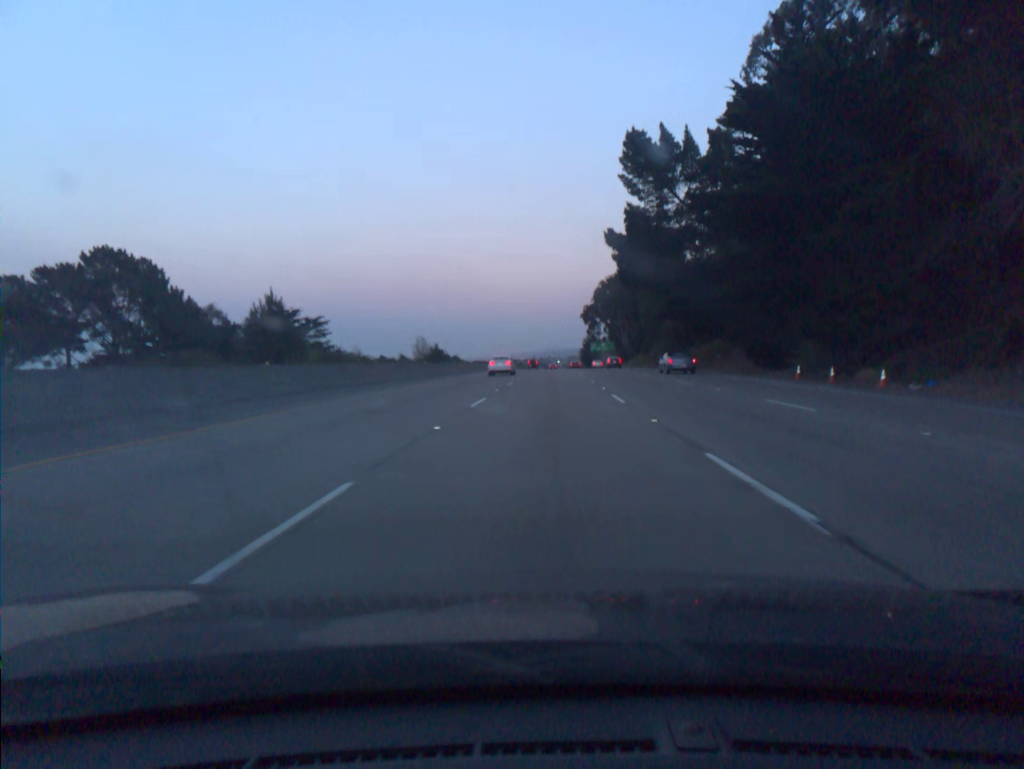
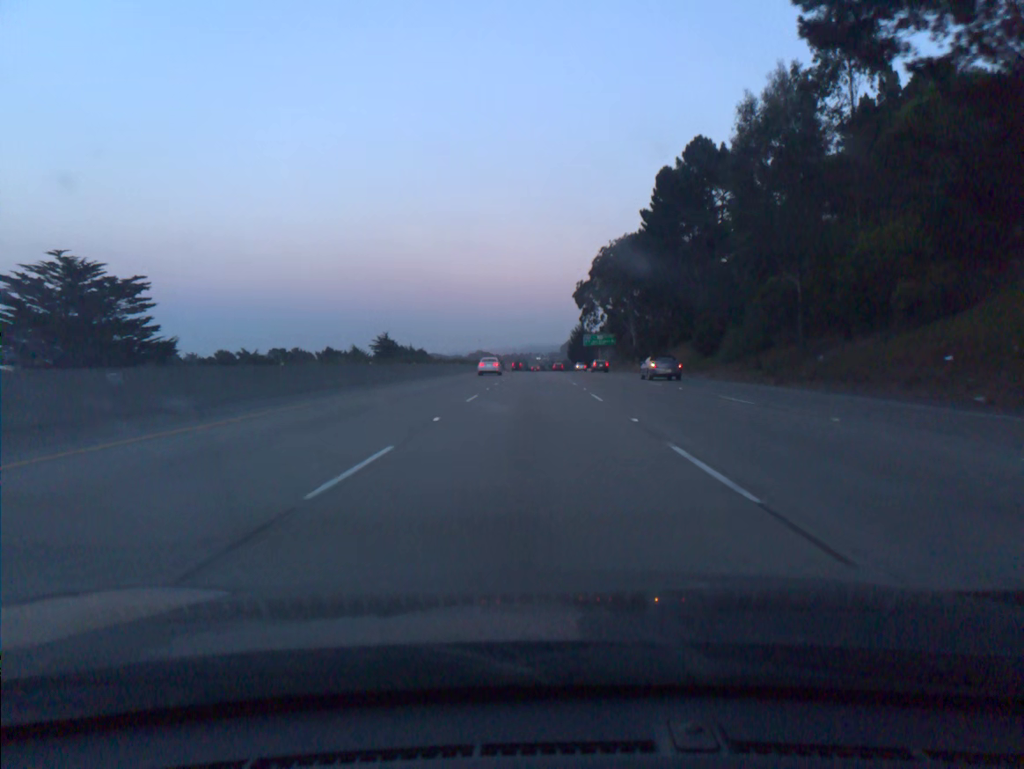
(+1.0, +55.4) m; +1°
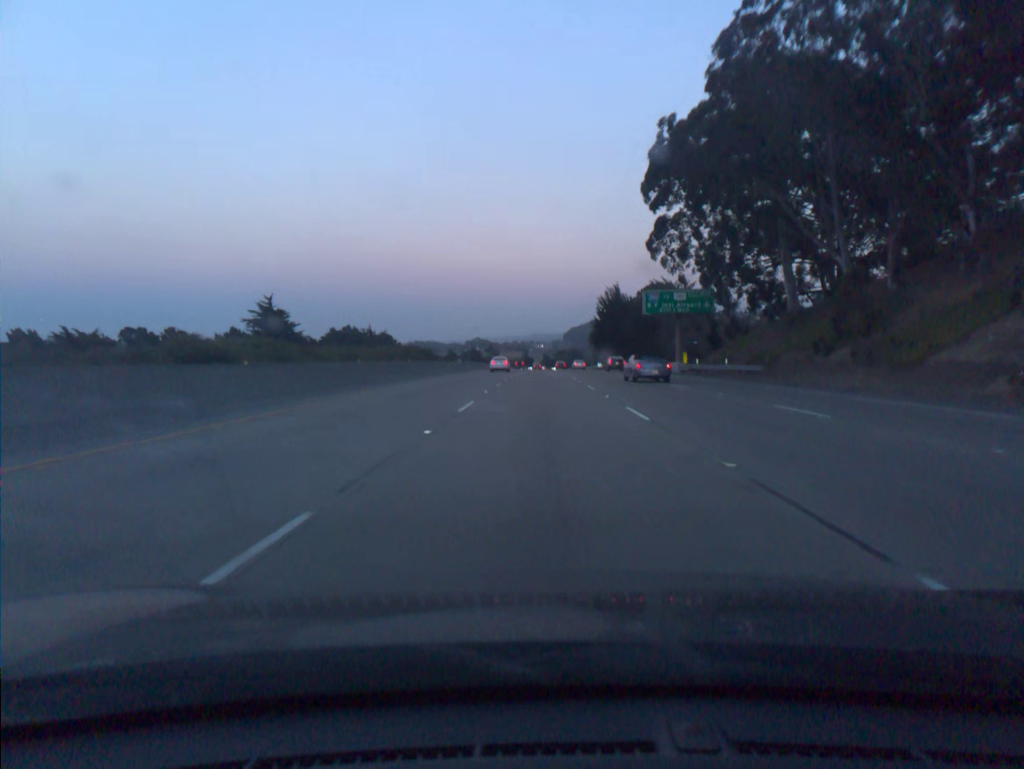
(-0.6, +92.1) m; 0°
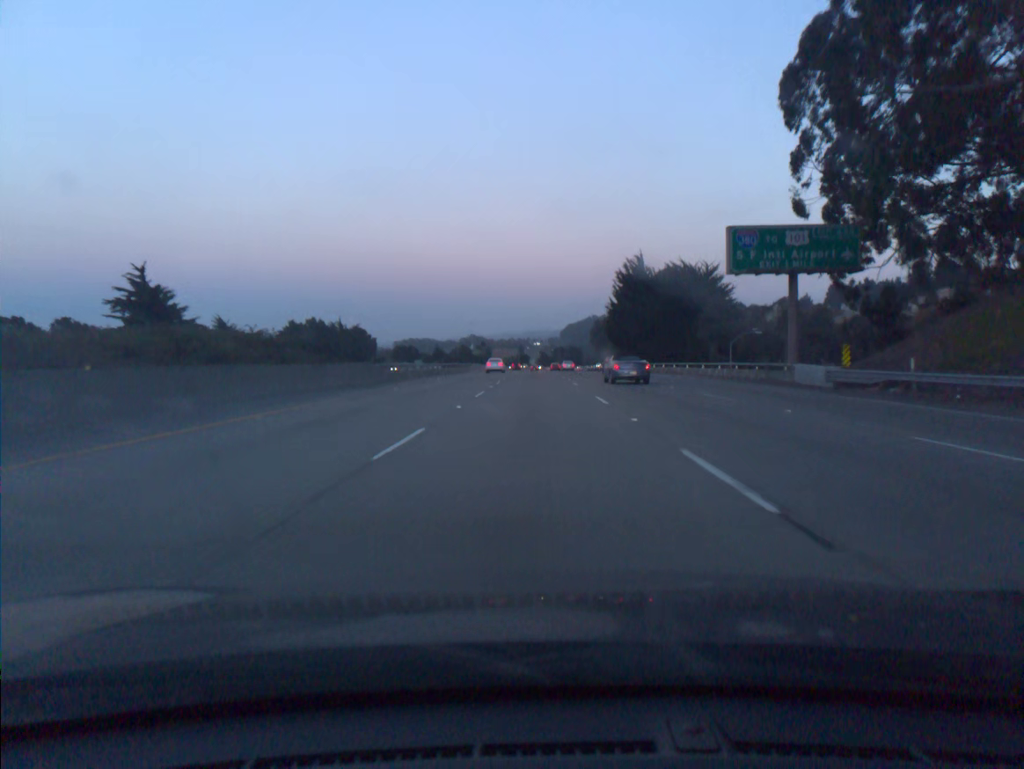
(+0.2, +36.8) m; 0°
